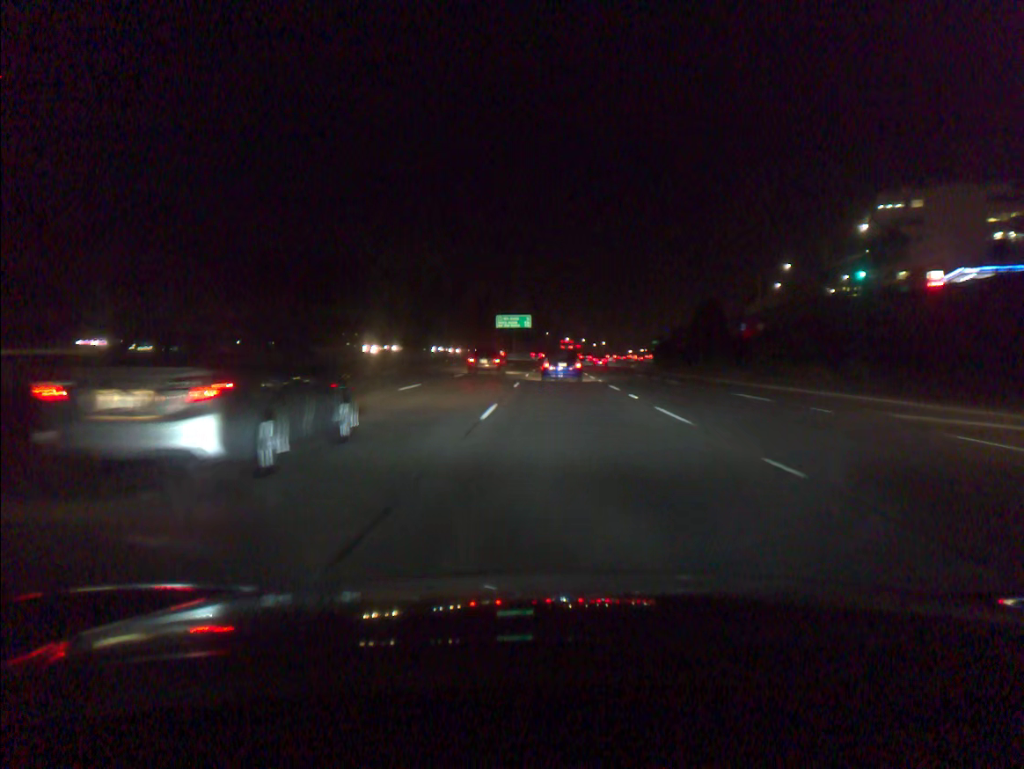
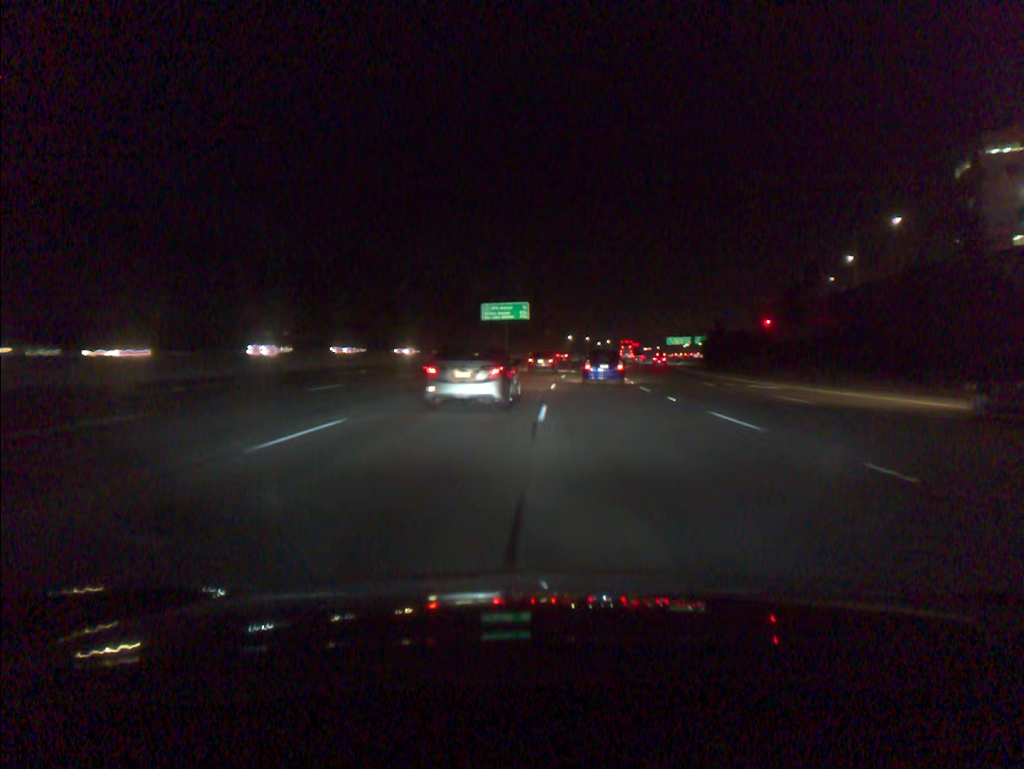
(-0.3, +43.3) m; 0°
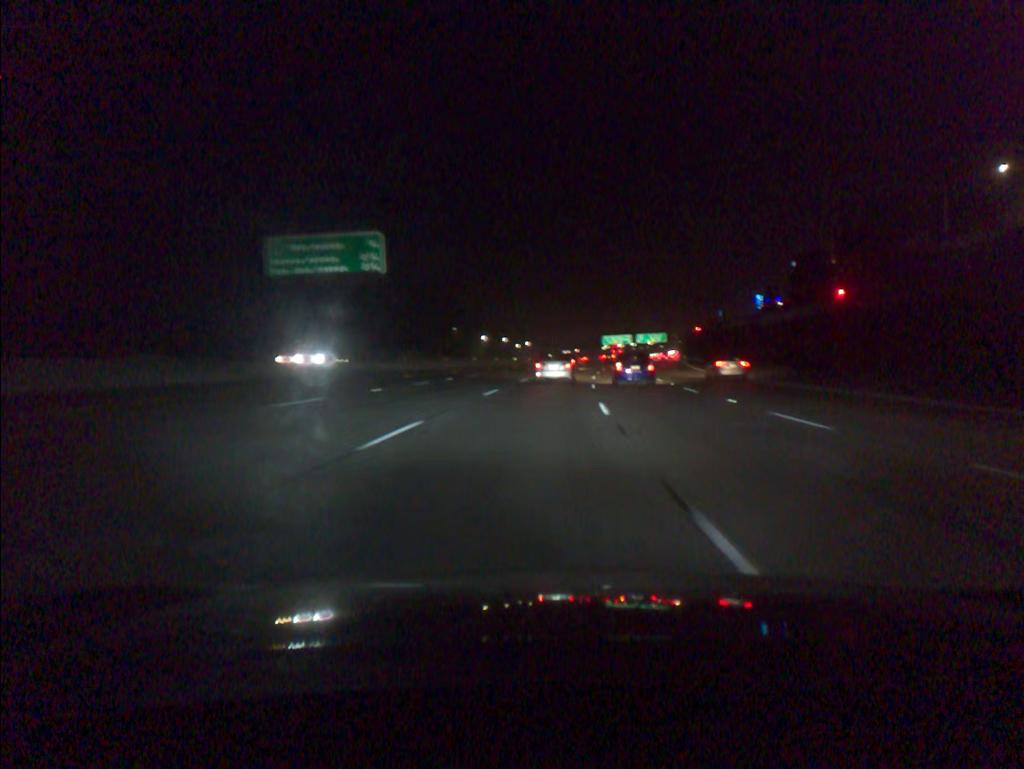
(+2.8, +70.7) m; +6°
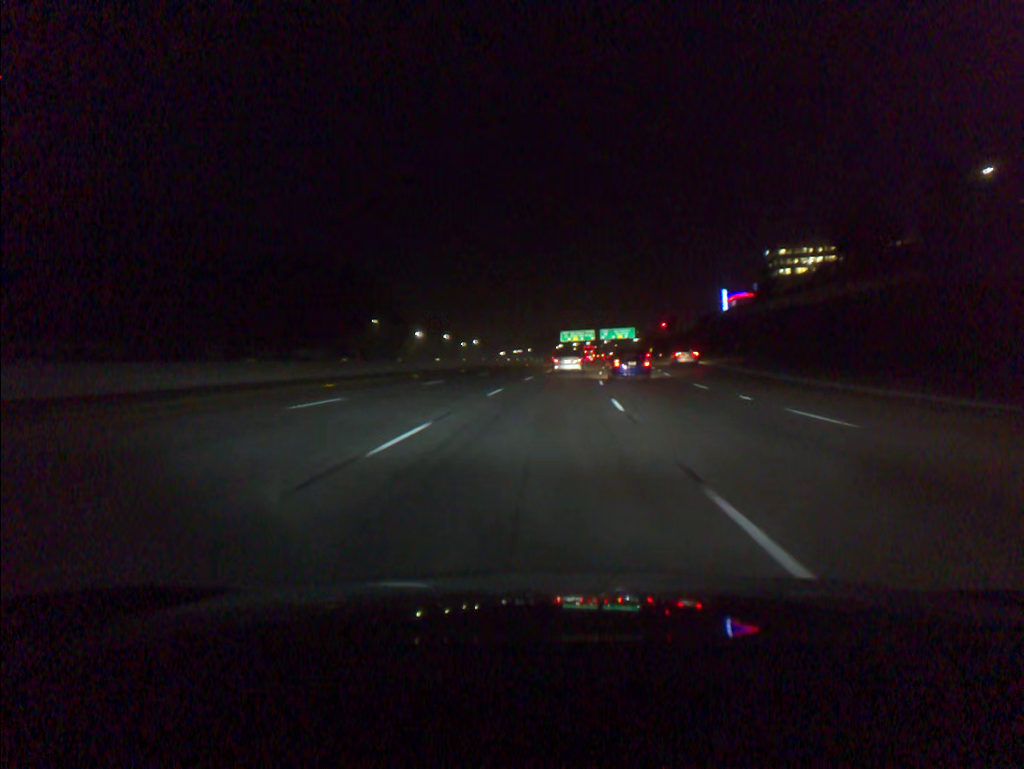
(+1.8, +43.2) m; +3°
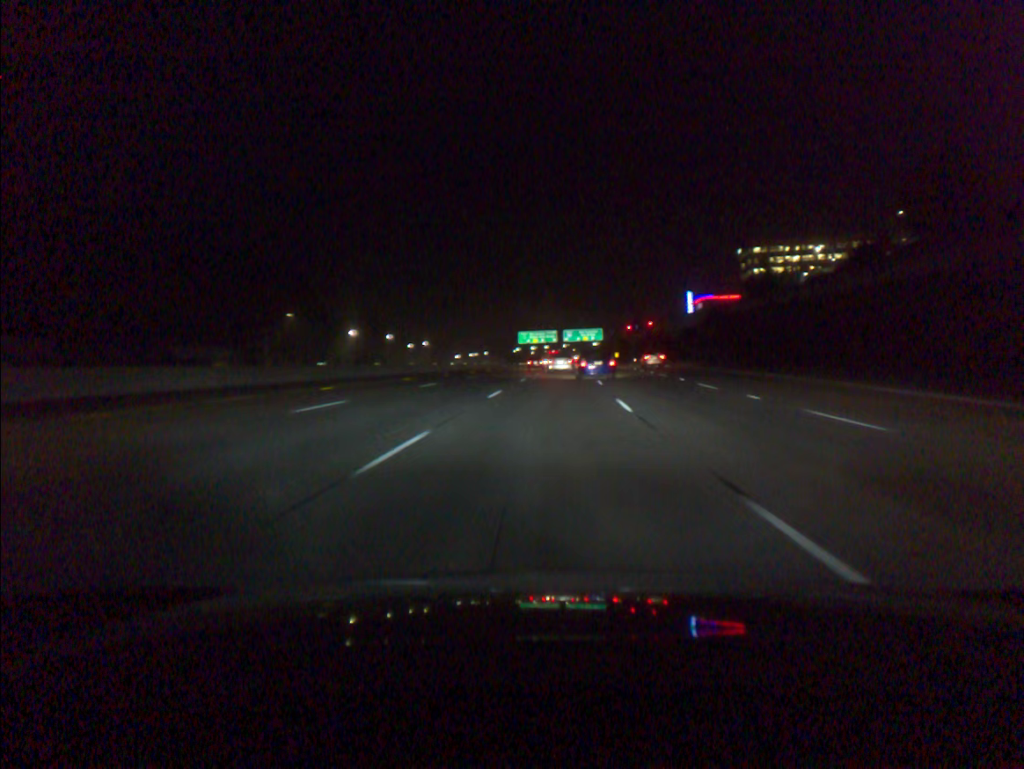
(+0.8, +29.6) m; +3°
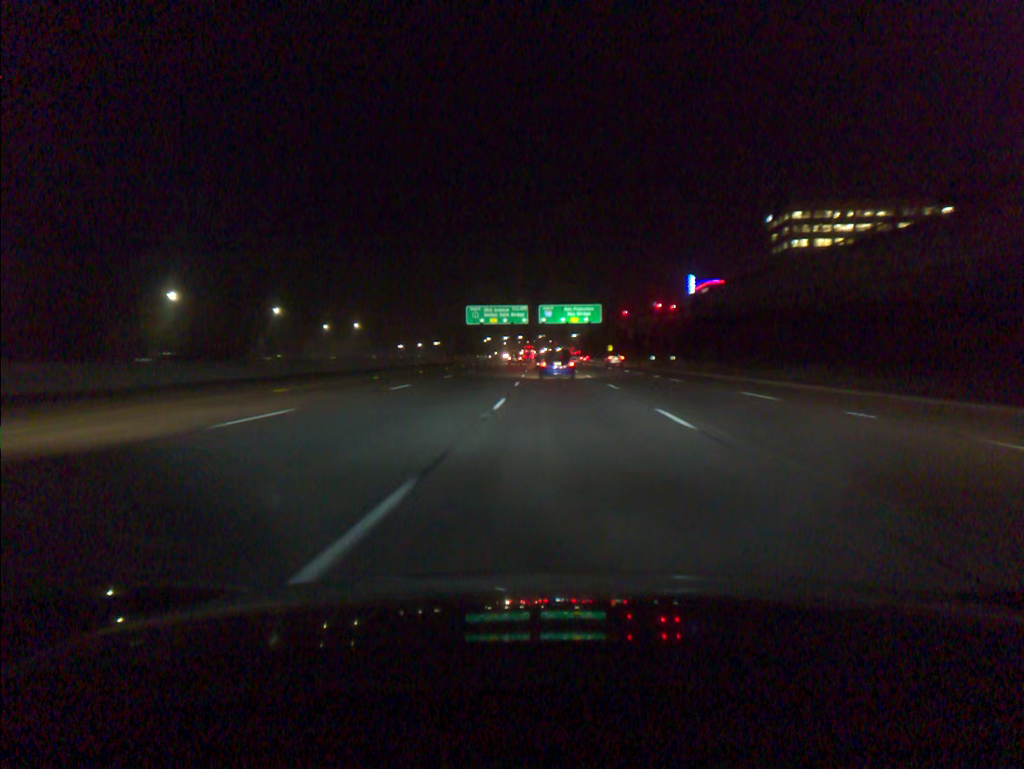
(+2.9, +76.7) m; +2°
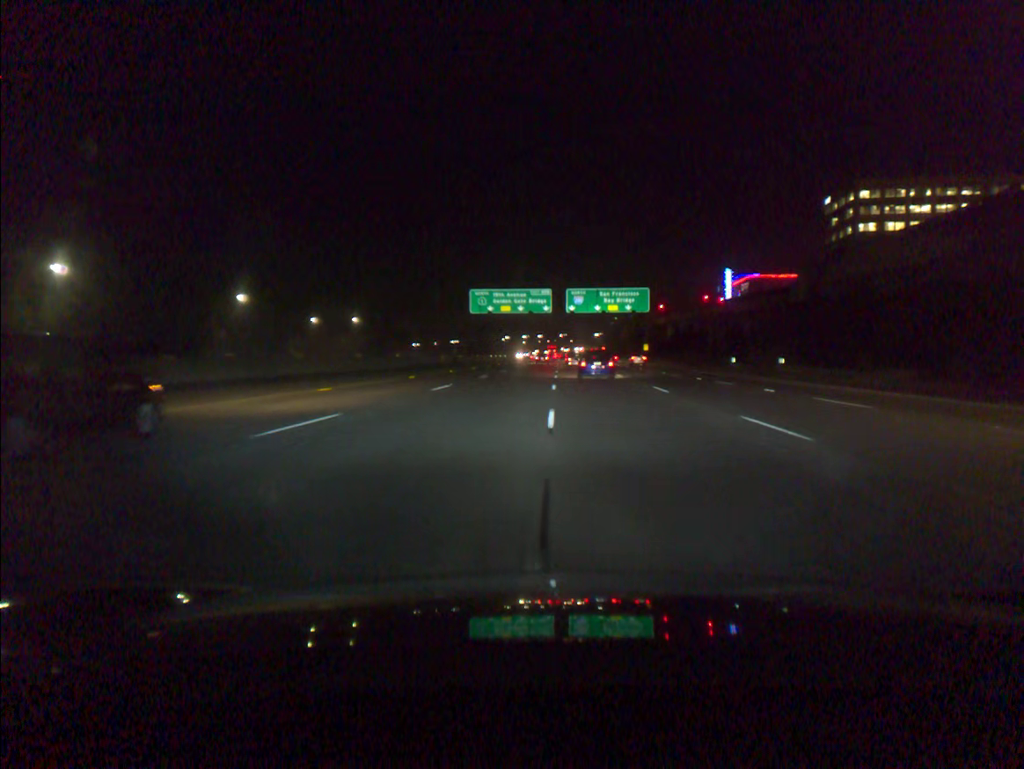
(-0.6, +30.7) m; -1°
